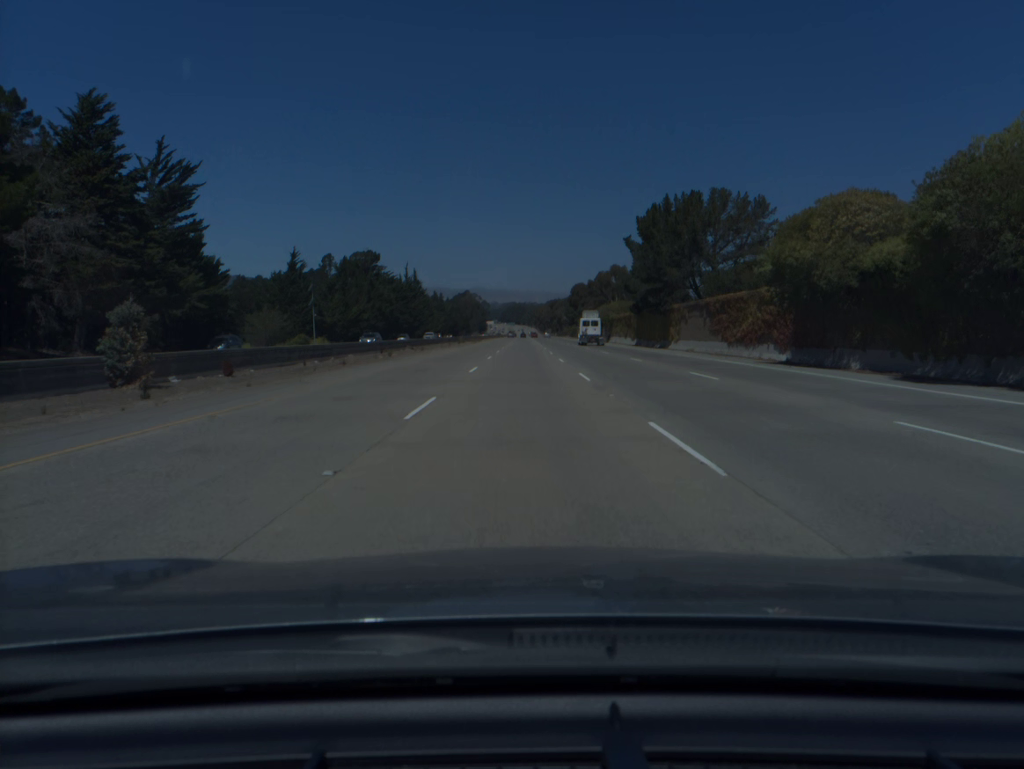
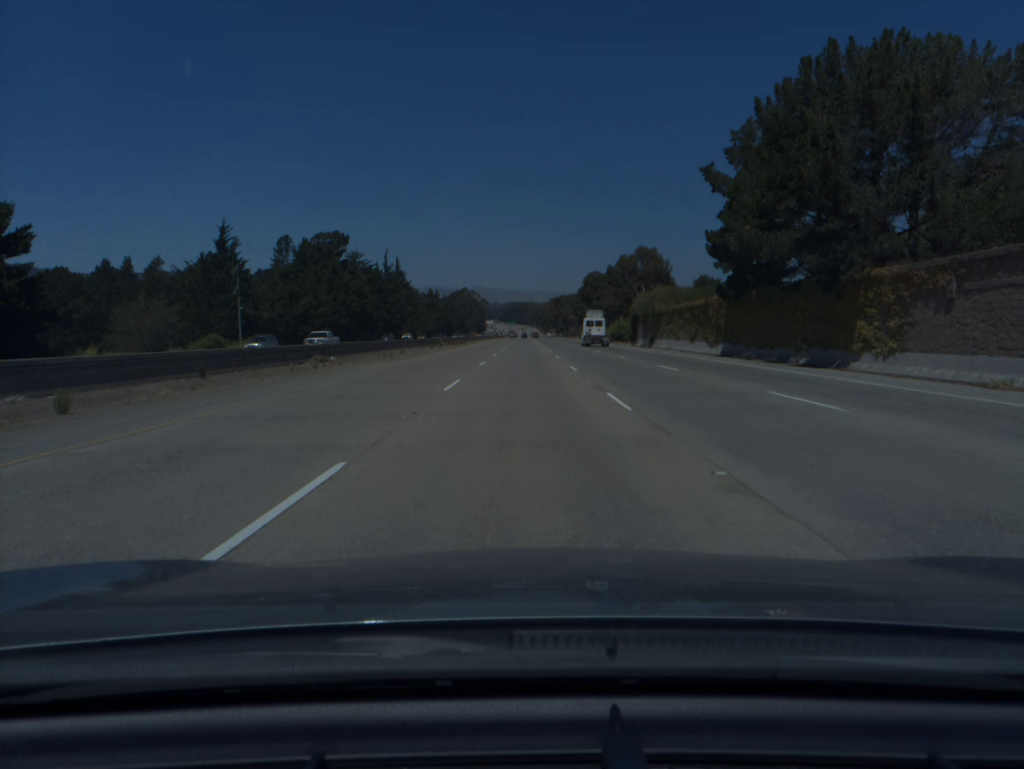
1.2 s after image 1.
(0.0, +37.7) m; 0°
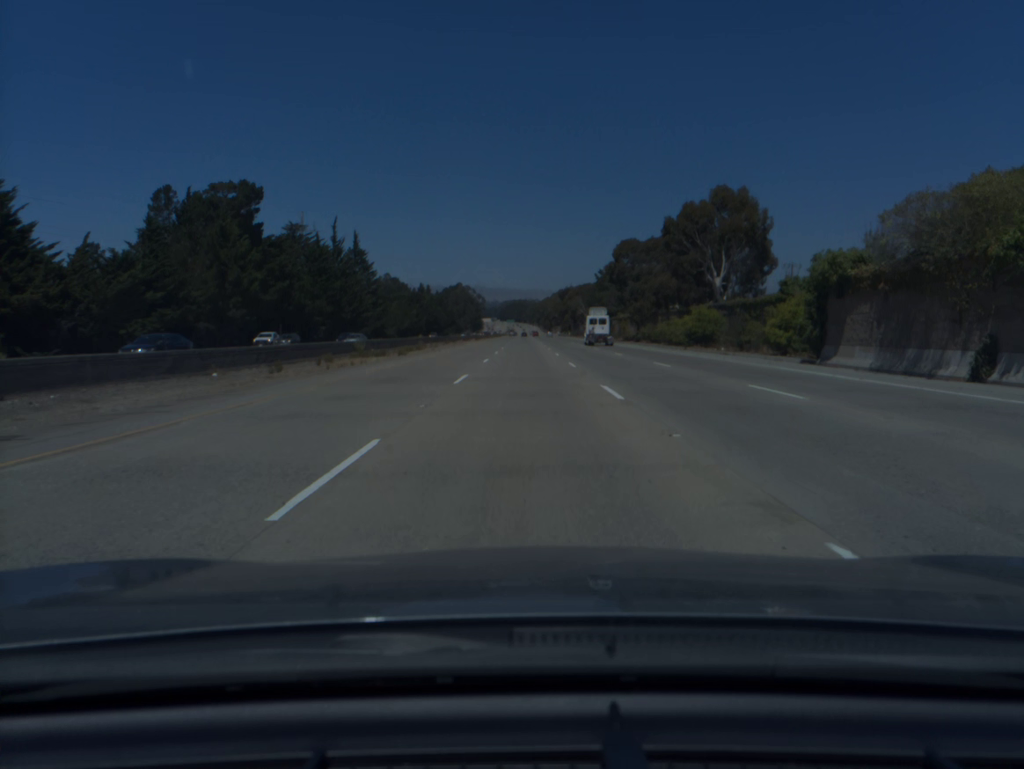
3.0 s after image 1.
(0.0, +56.8) m; 0°
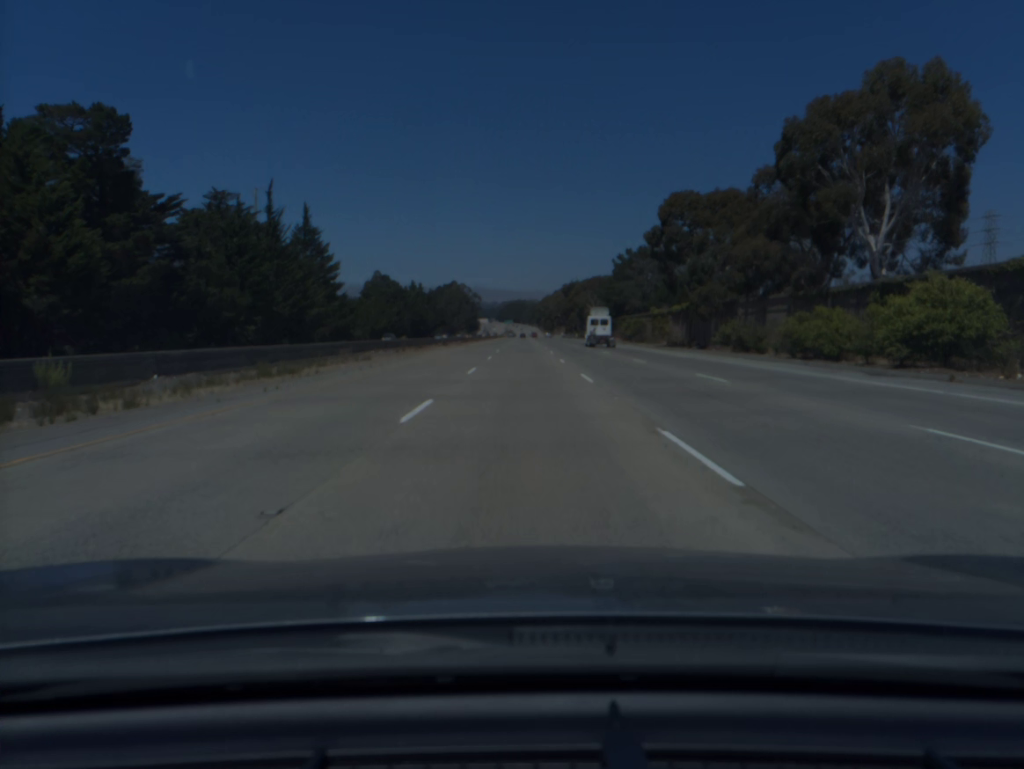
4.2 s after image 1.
(0.0, +38.0) m; 0°
